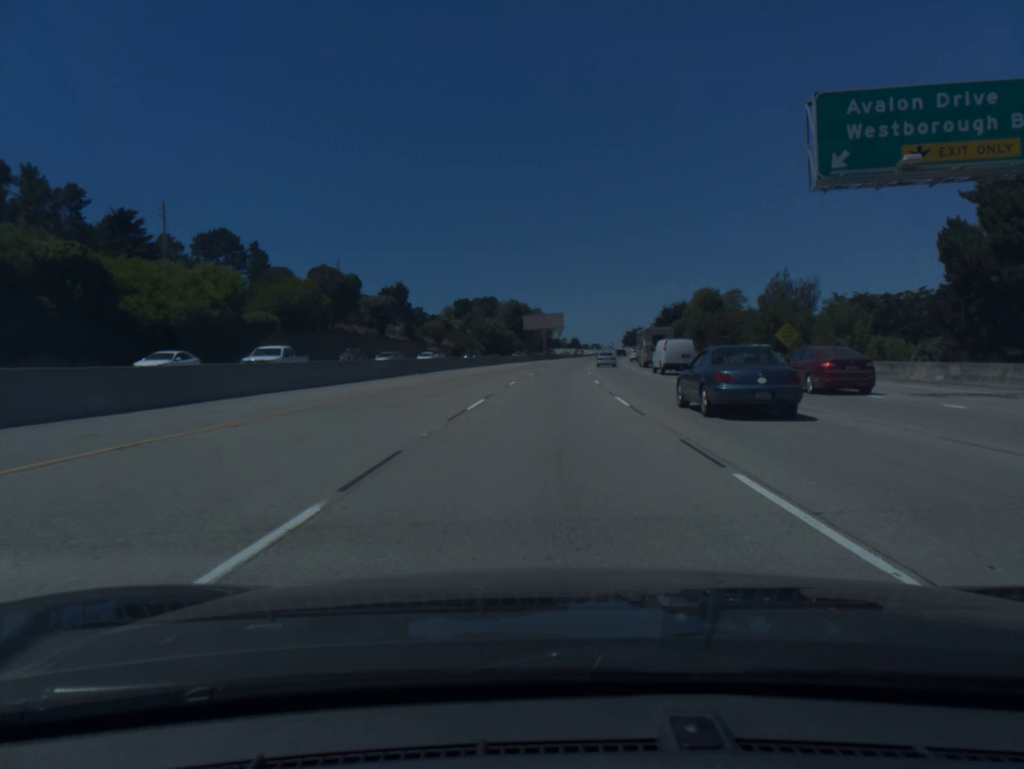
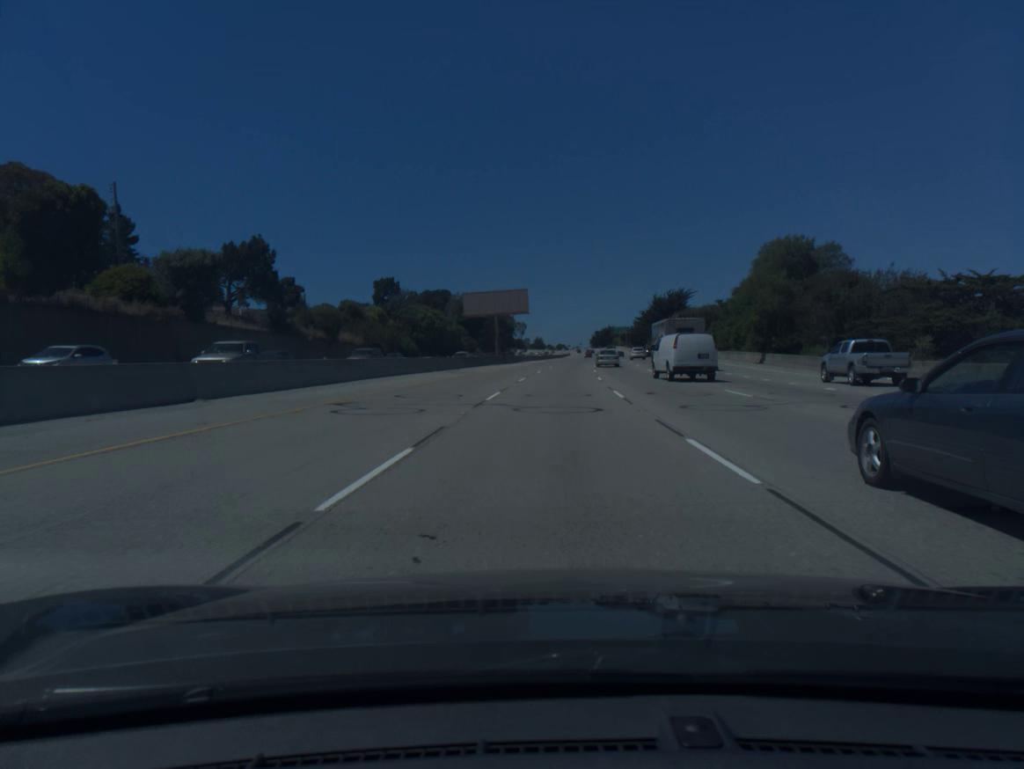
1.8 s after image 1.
(+1.4, +55.2) m; +3°
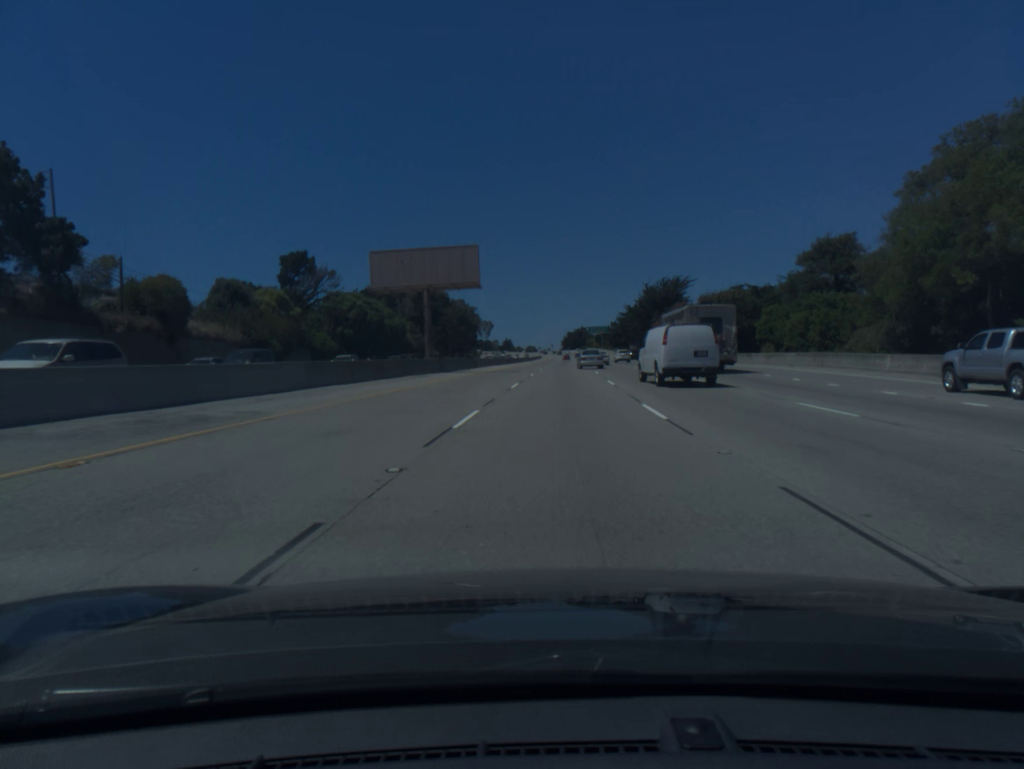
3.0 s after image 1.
(+0.6, +36.8) m; +2°
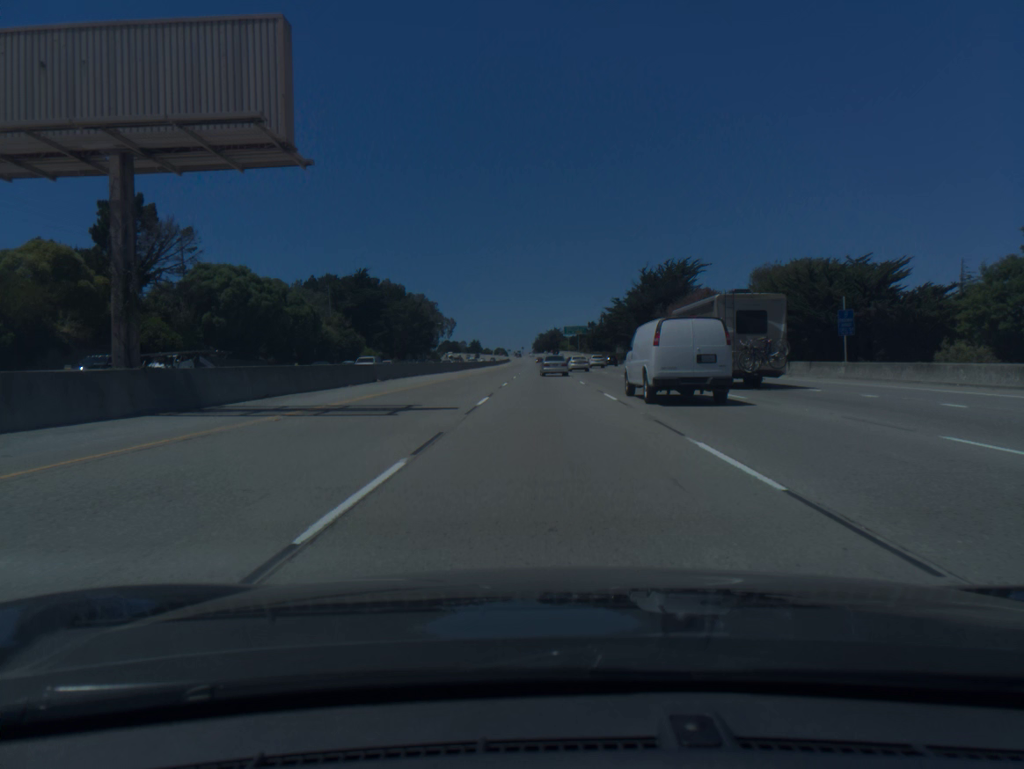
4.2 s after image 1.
(+0.7, +36.8) m; +2°
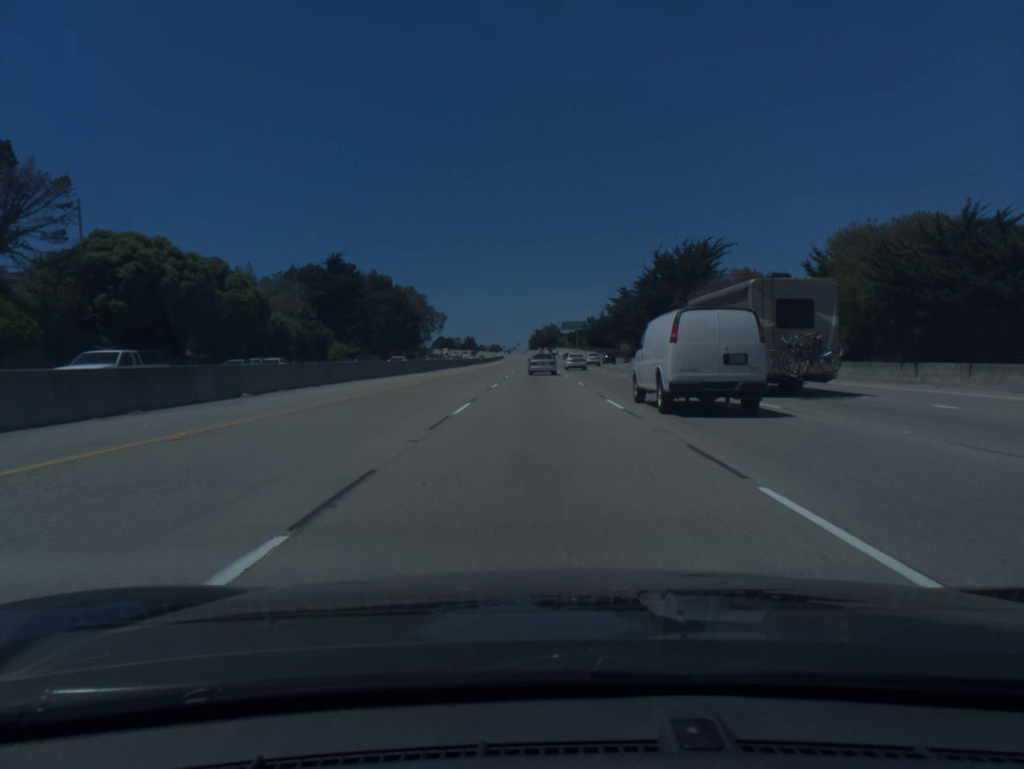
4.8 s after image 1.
(+0.1, +18.4) m; 0°
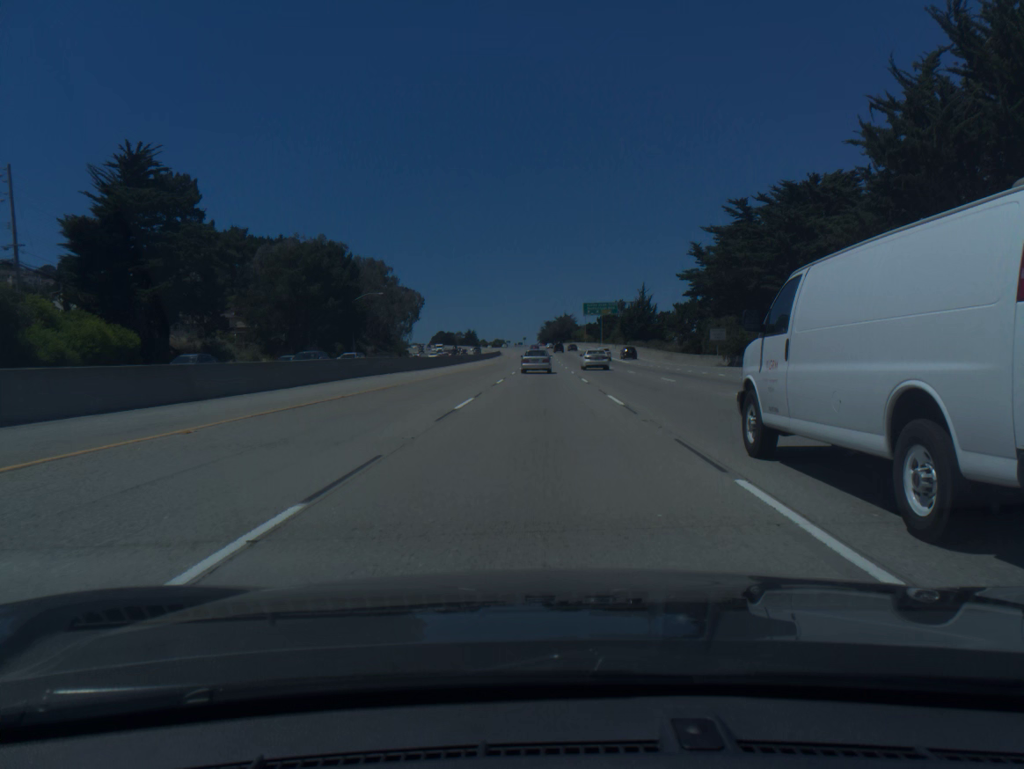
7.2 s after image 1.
(-0.4, +72.4) m; -1°
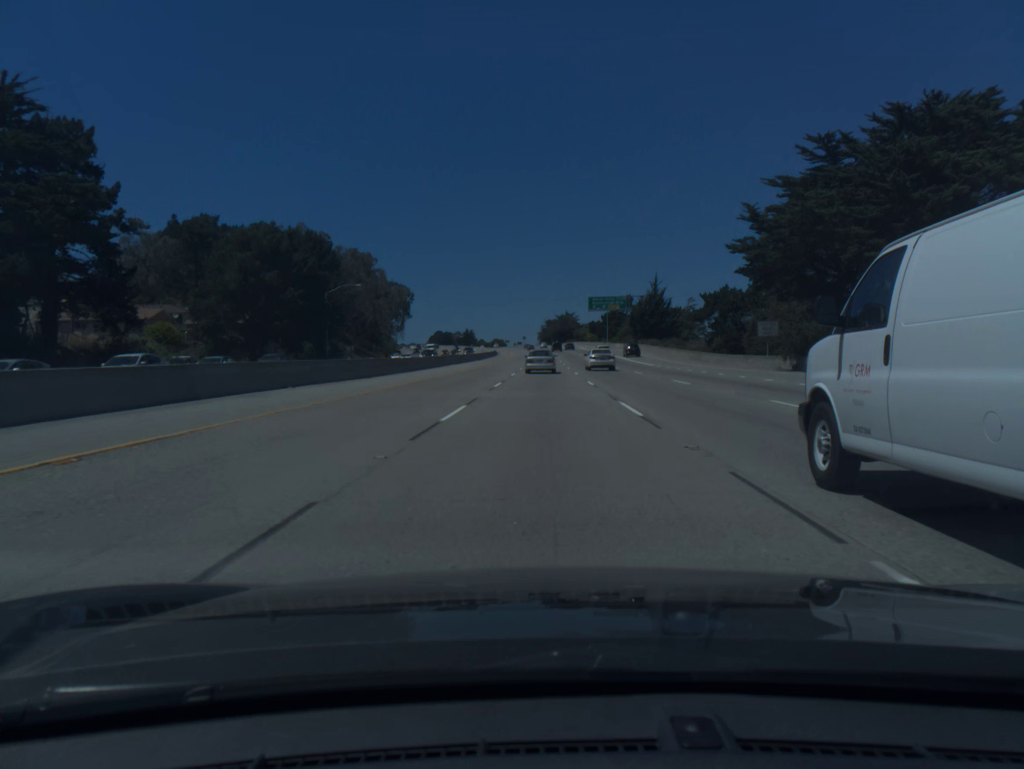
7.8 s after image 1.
(0.0, +17.7) m; 0°
